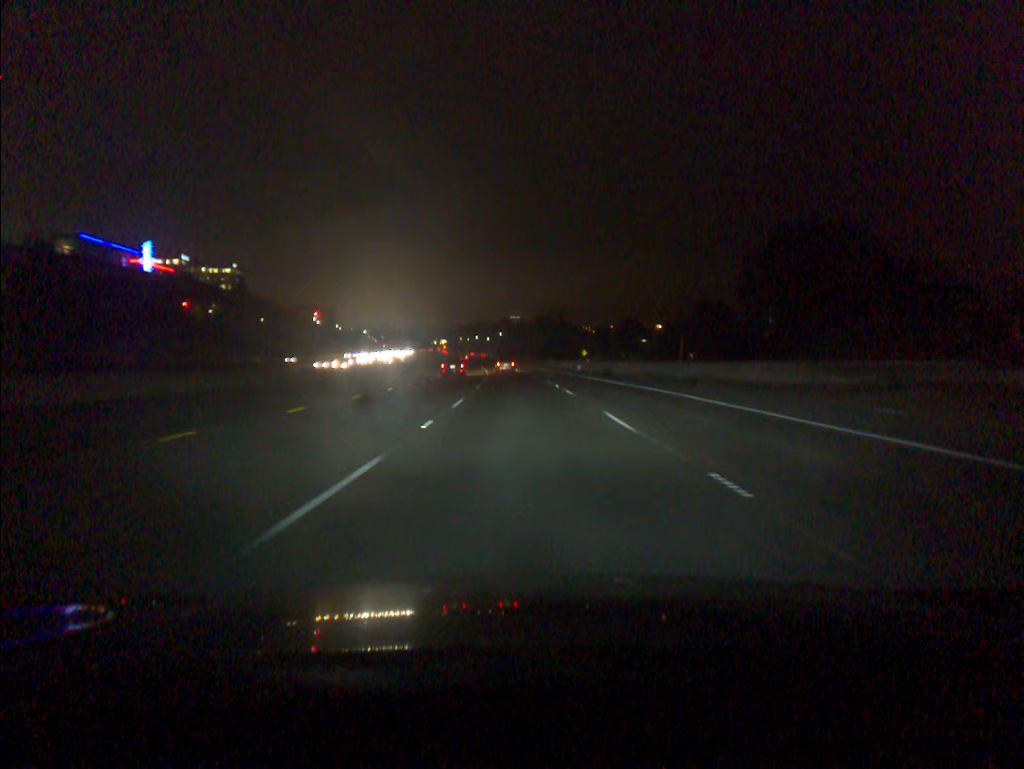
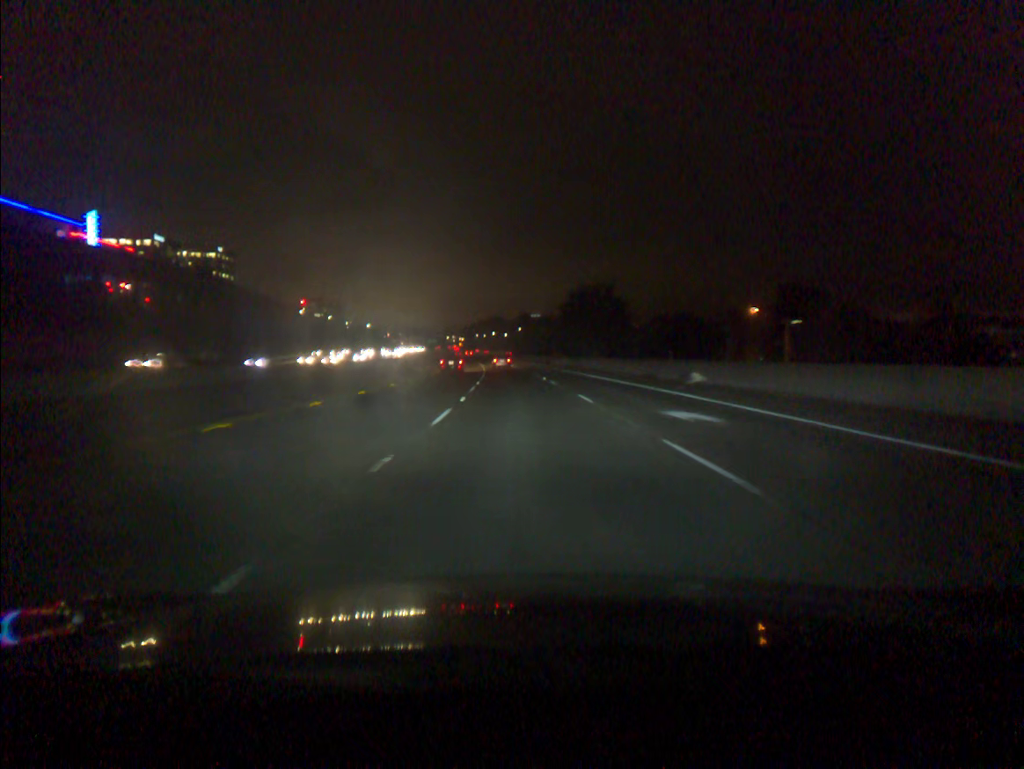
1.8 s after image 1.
(-0.6, +49.1) m; -1°
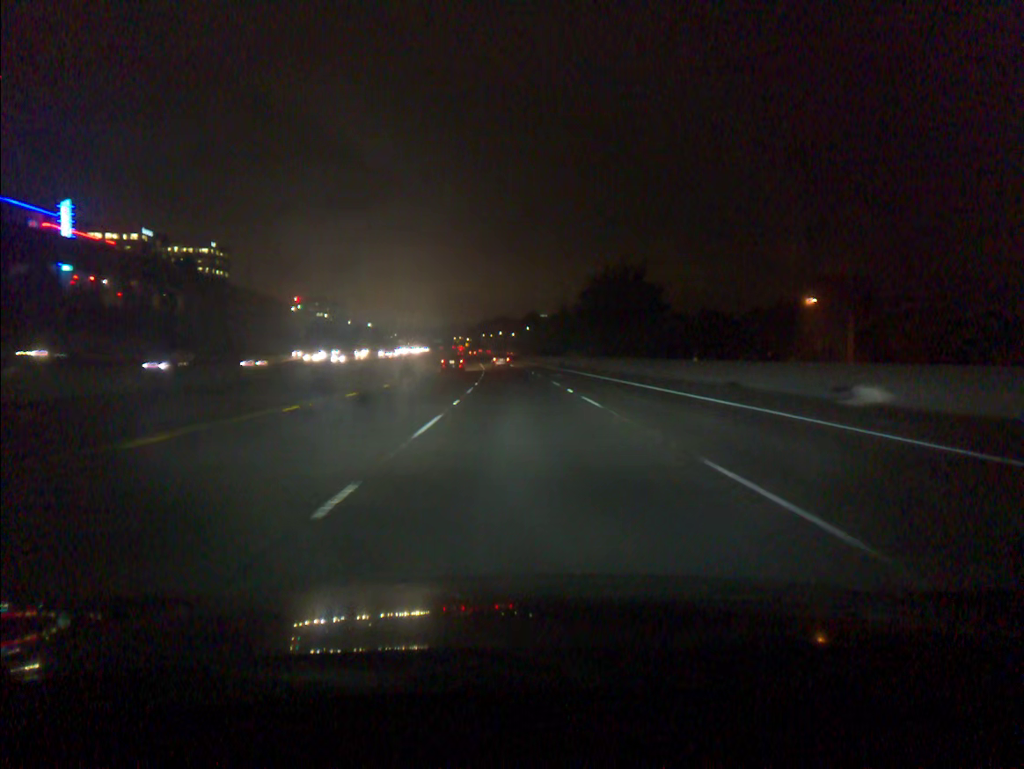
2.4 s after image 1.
(-0.1, +16.7) m; -1°
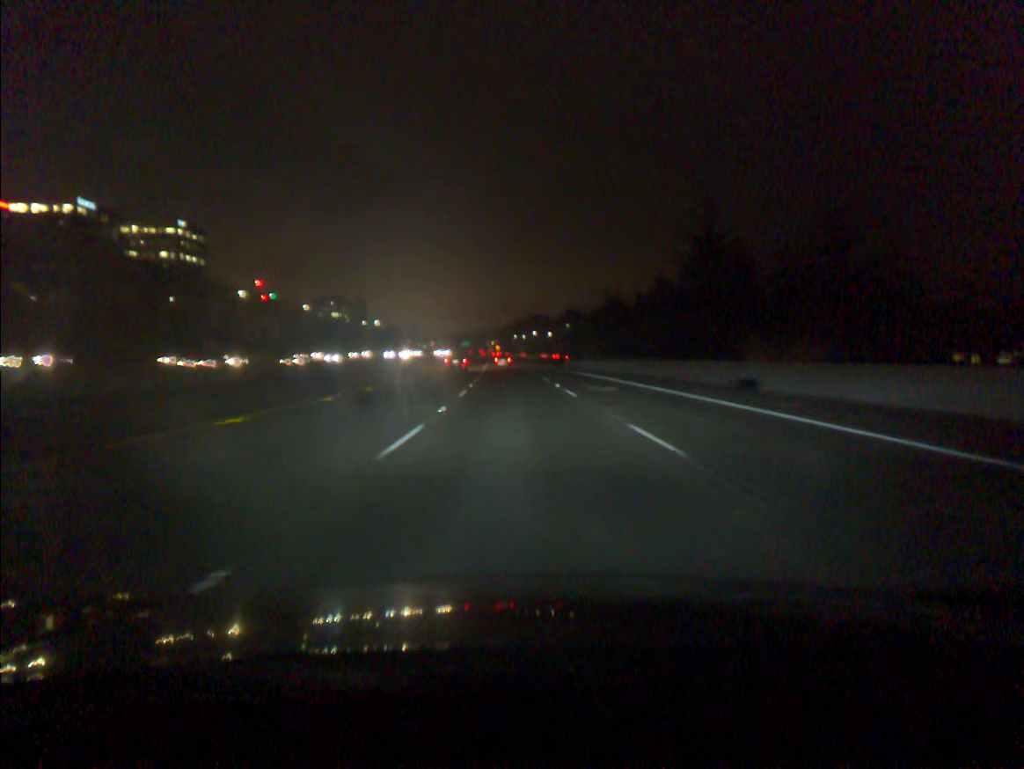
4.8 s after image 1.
(-1.4, +68.1) m; -3°
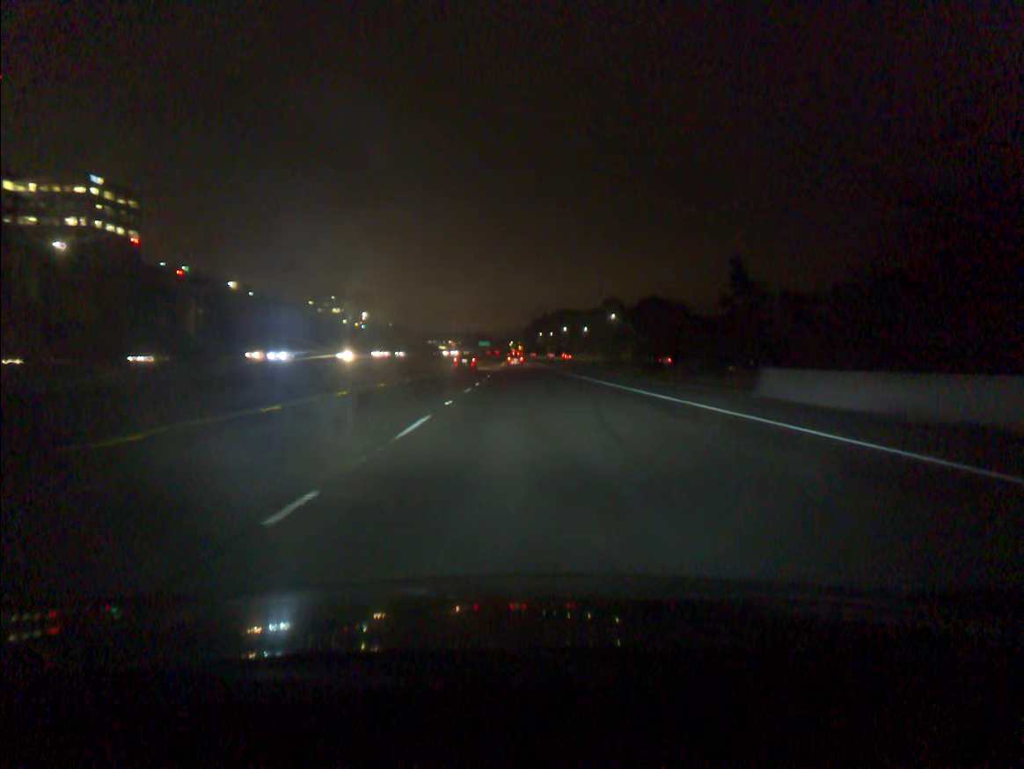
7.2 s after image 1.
(-1.4, +70.1) m; -2°
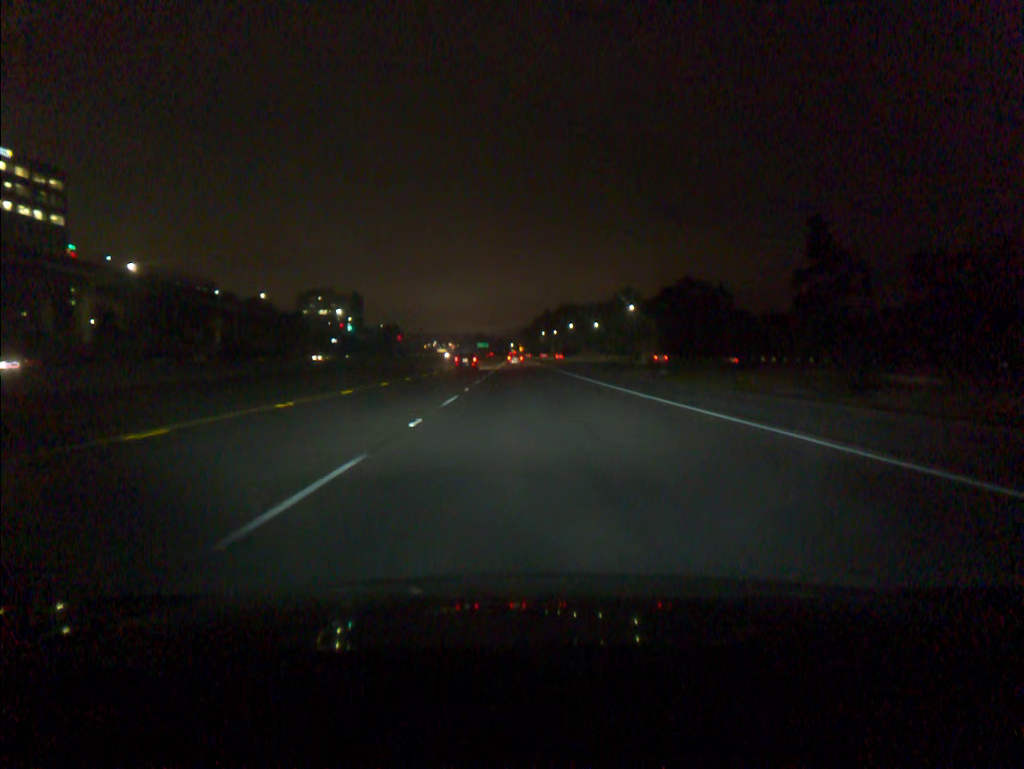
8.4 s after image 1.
(0.0, +35.9) m; 0°
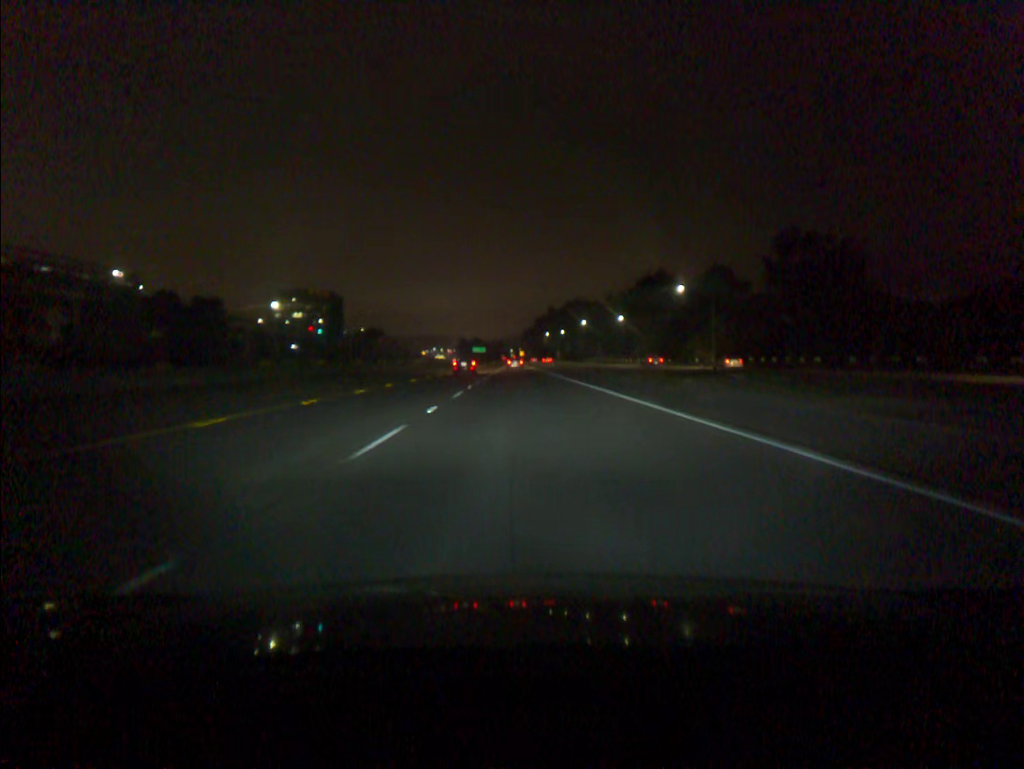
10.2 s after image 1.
(0.0, +54.7) m; 0°
